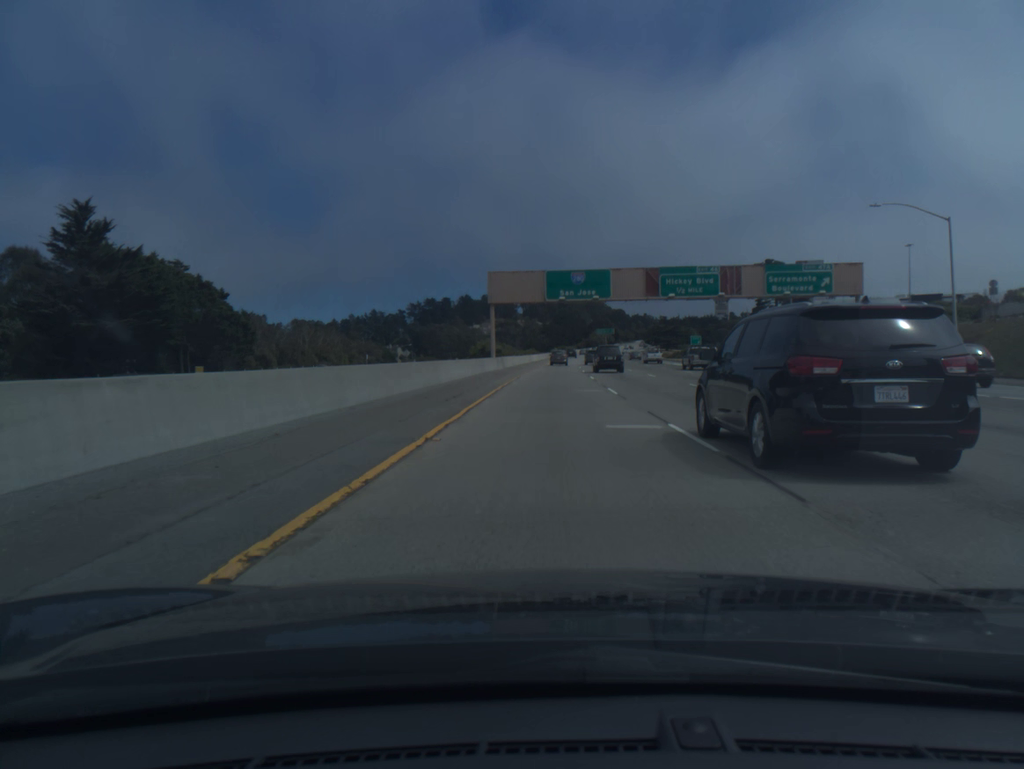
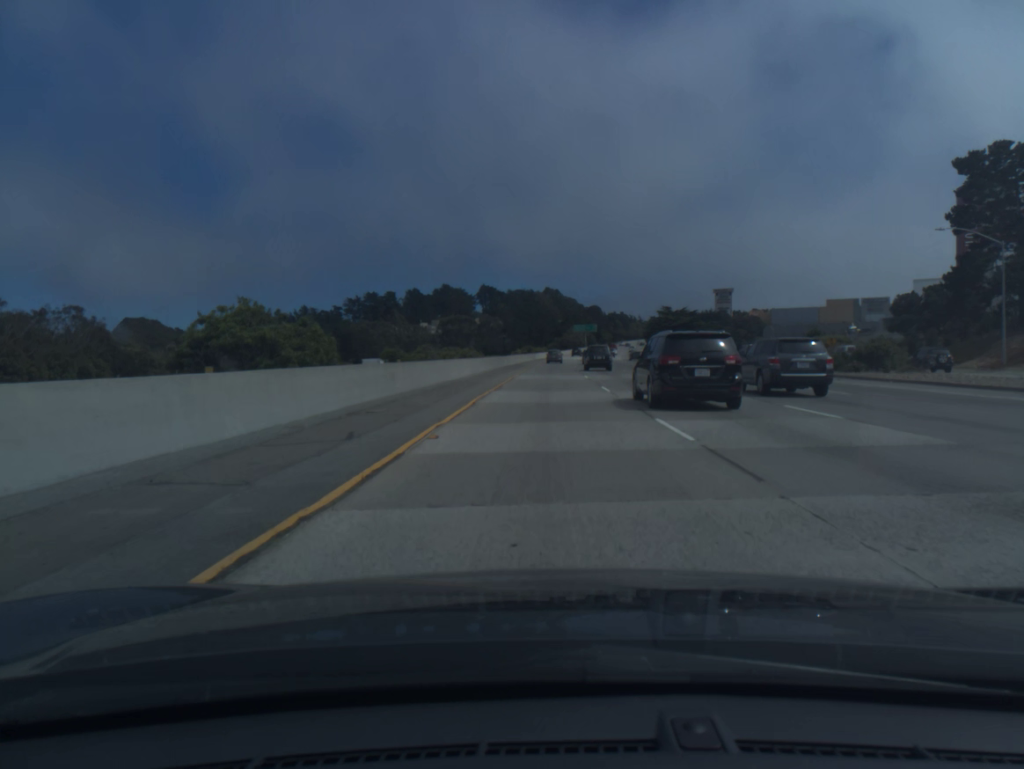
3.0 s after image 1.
(+1.9, +87.3) m; +3°
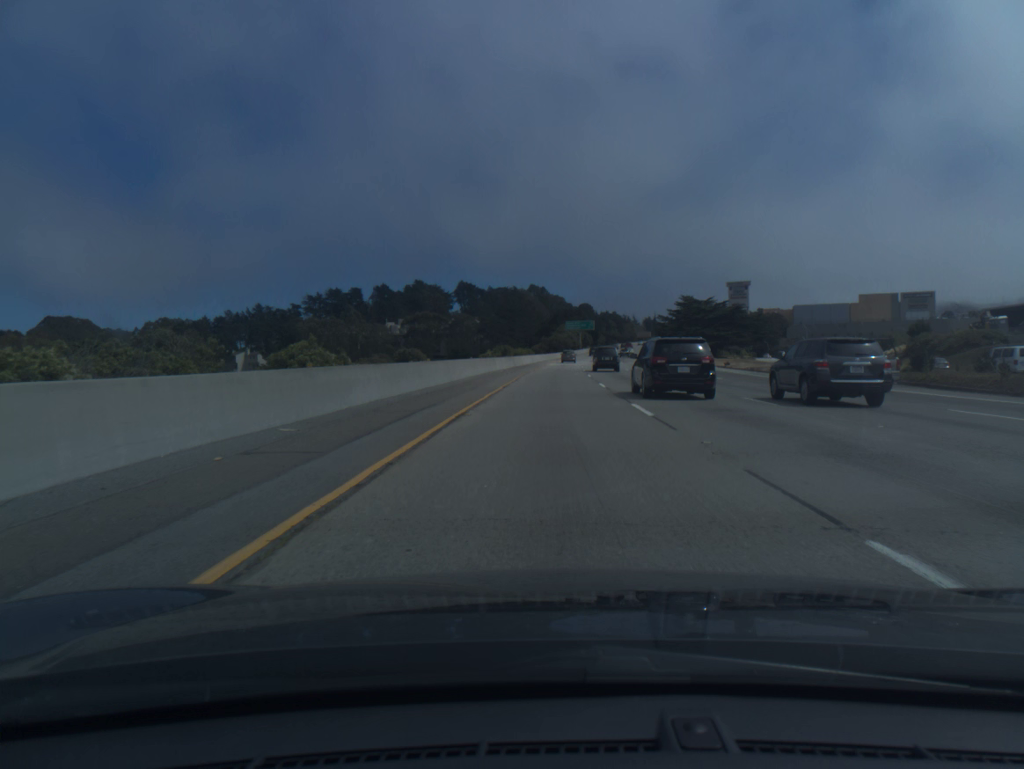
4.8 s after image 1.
(+0.5, +53.9) m; +1°
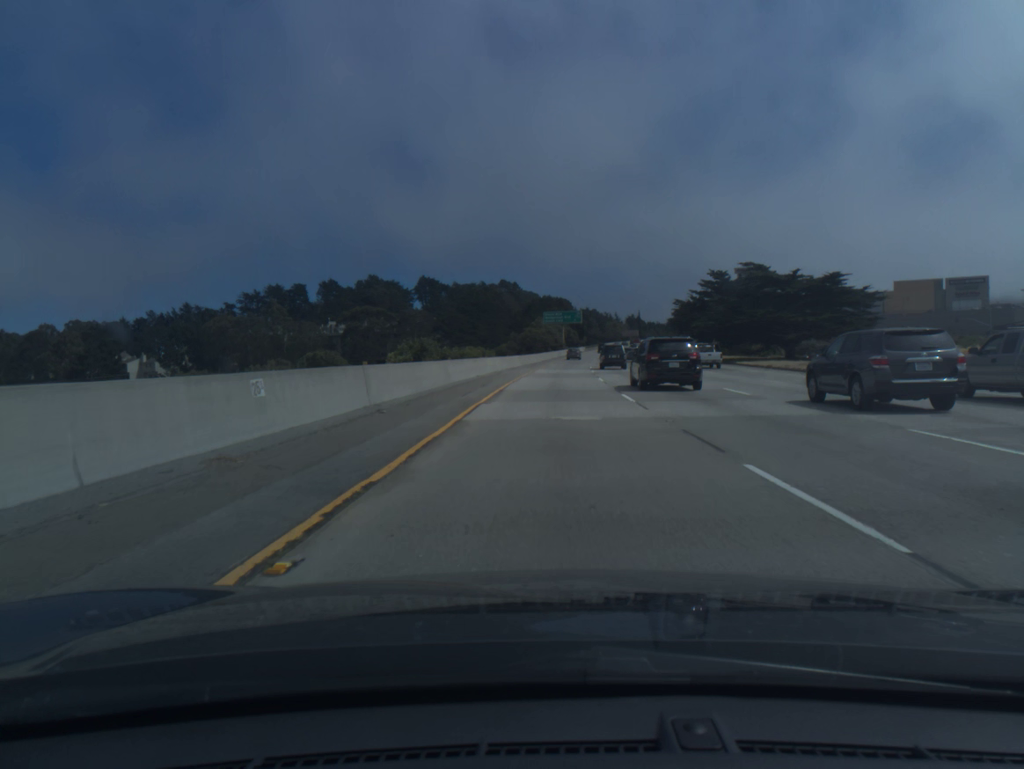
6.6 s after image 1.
(+0.8, +54.9) m; +2°
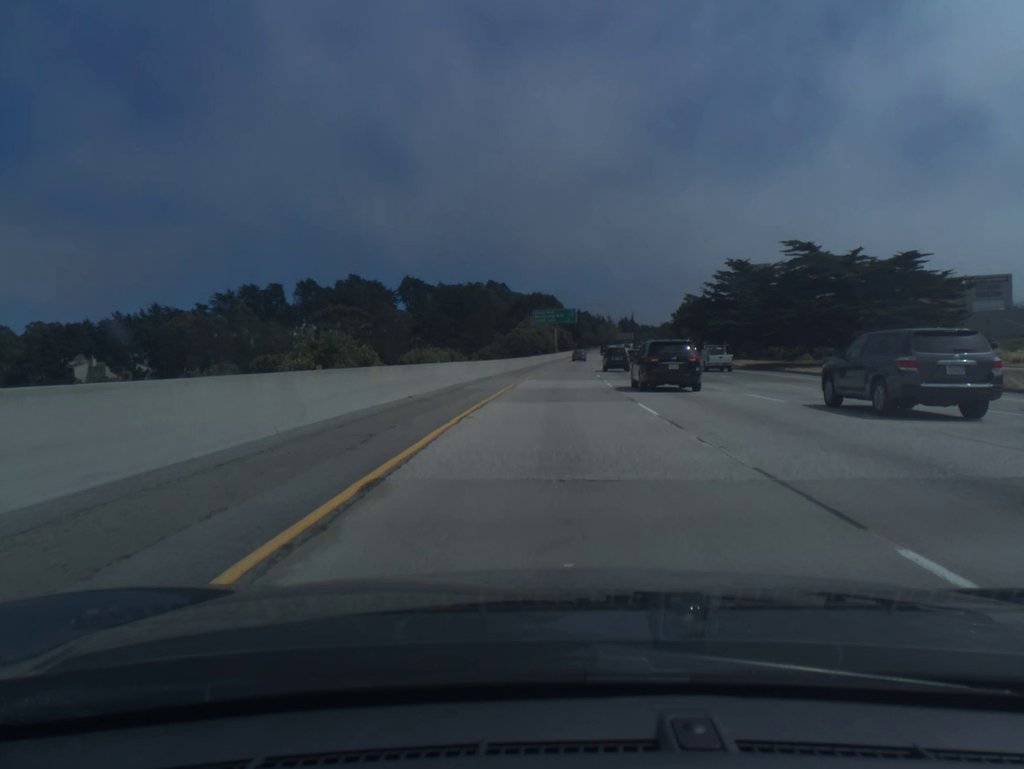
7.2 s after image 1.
(+0.1, +18.5) m; +1°
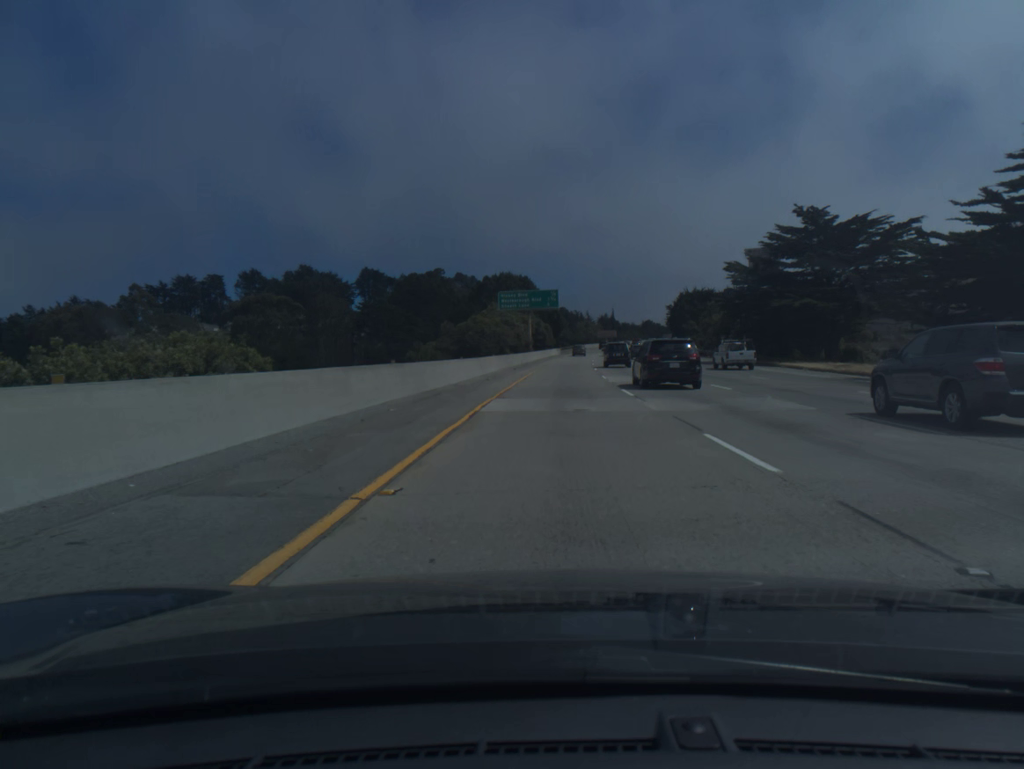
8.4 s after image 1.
(+0.6, +37.3) m; +2°
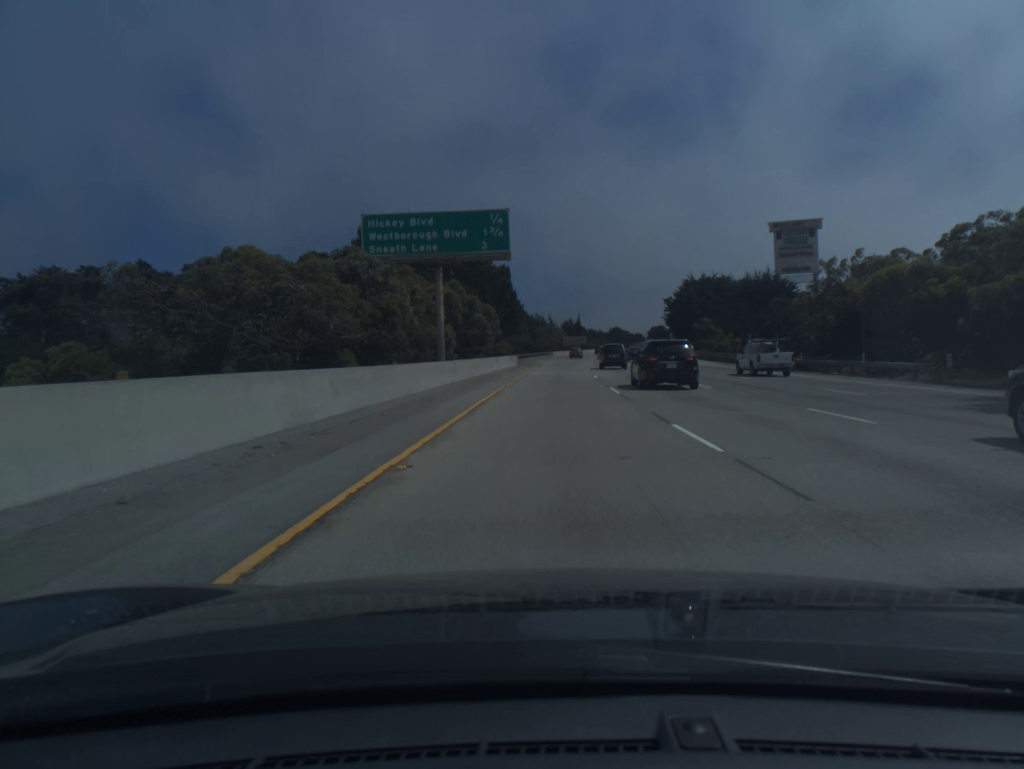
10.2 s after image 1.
(+1.5, +56.6) m; +3°
